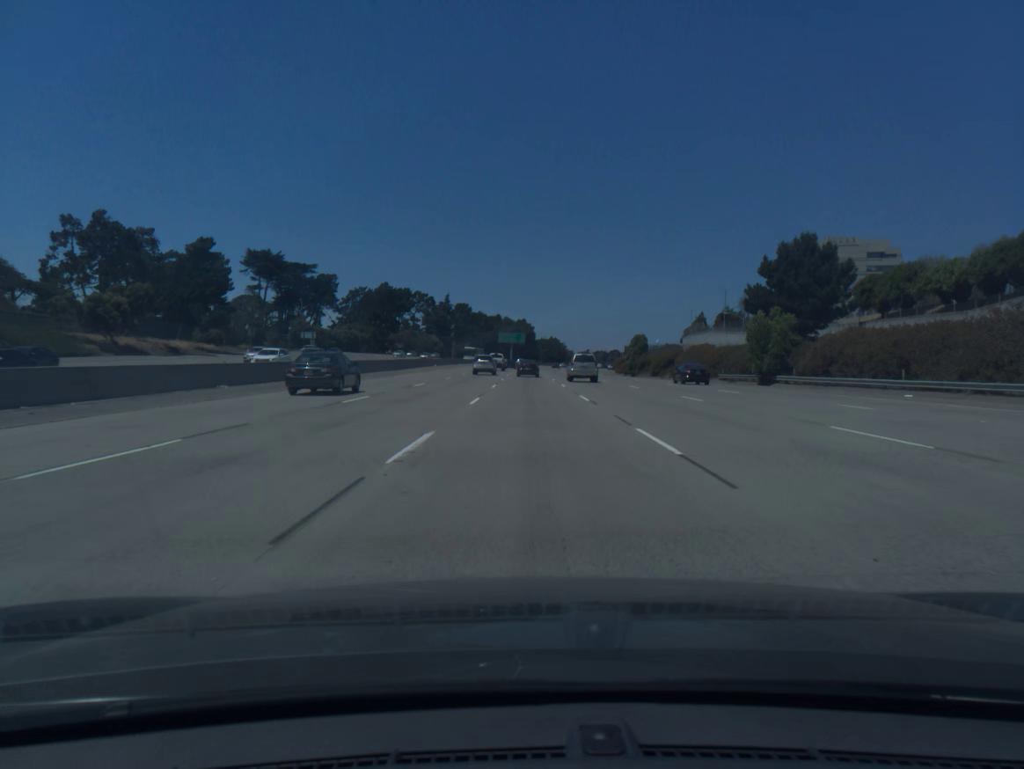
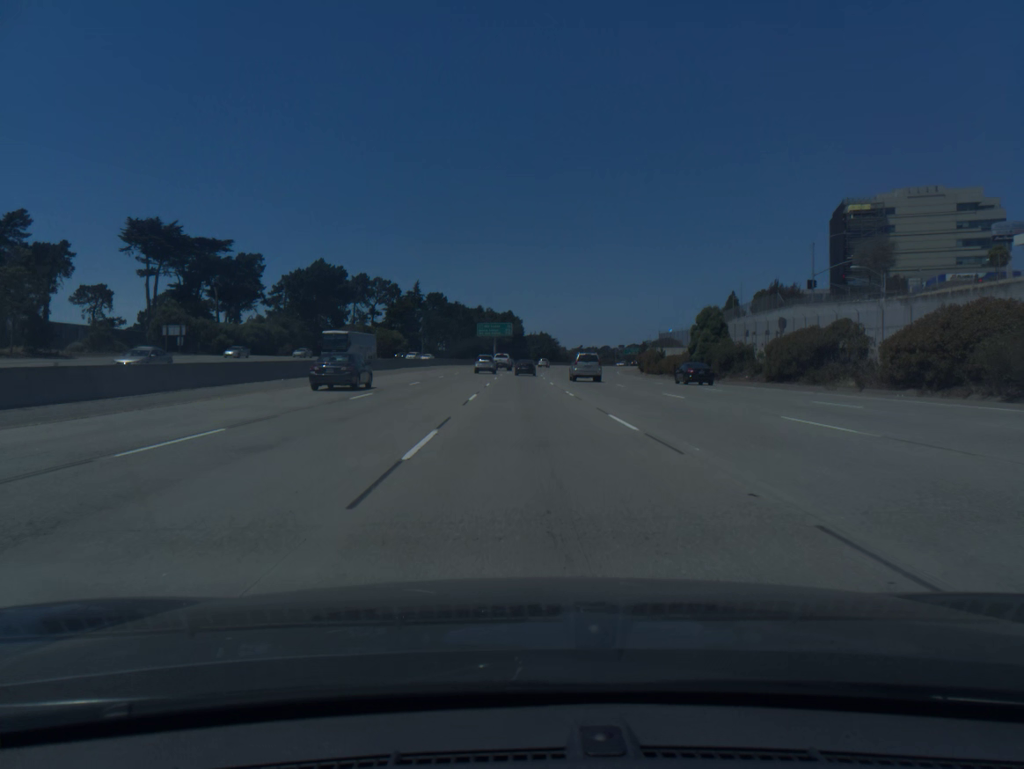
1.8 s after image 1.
(+0.2, +55.1) m; +1°
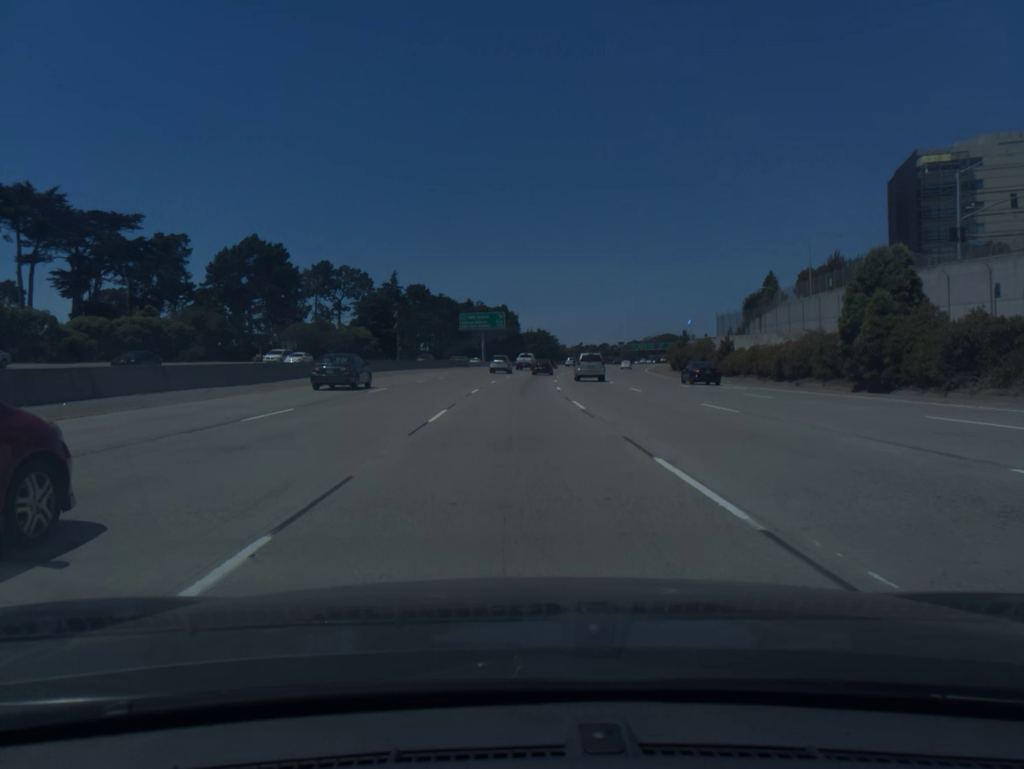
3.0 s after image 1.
(+0.1, +36.7) m; 0°
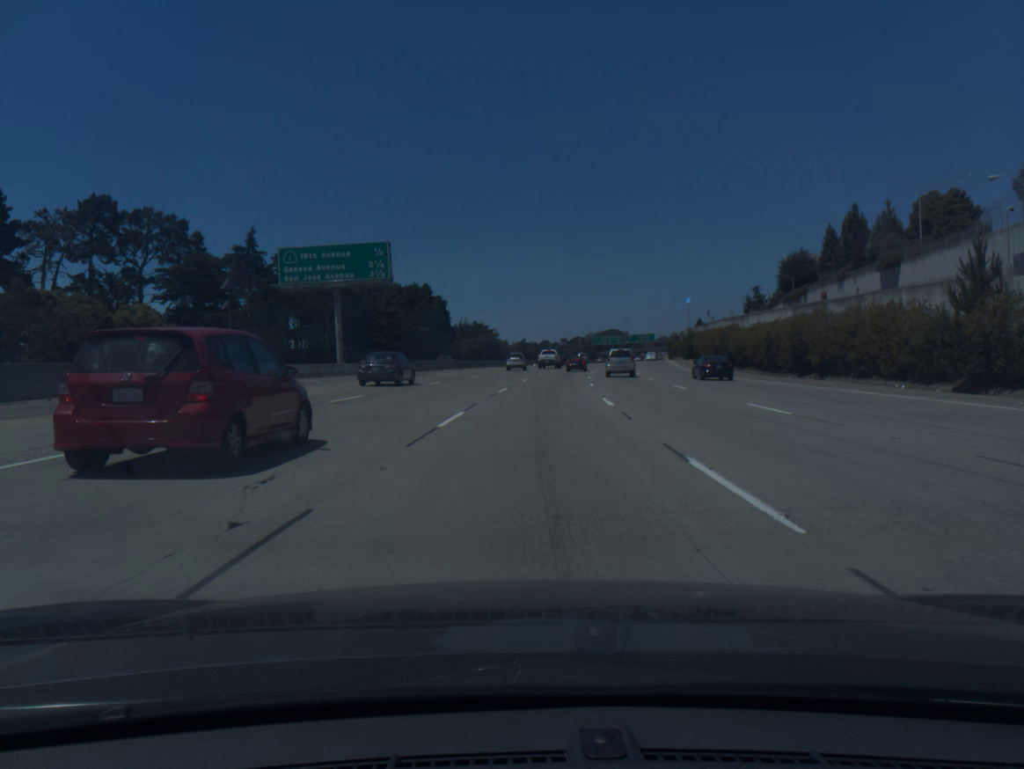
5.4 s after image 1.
(+1.6, +73.2) m; +4°
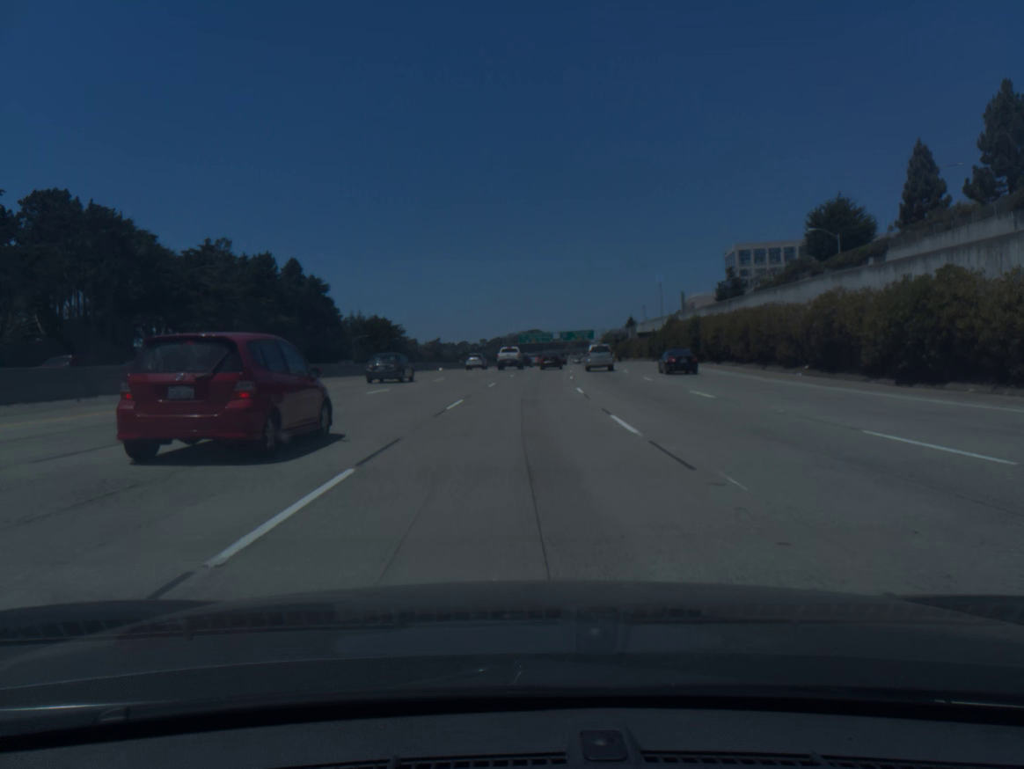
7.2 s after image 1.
(+2.7, +51.9) m; +6°
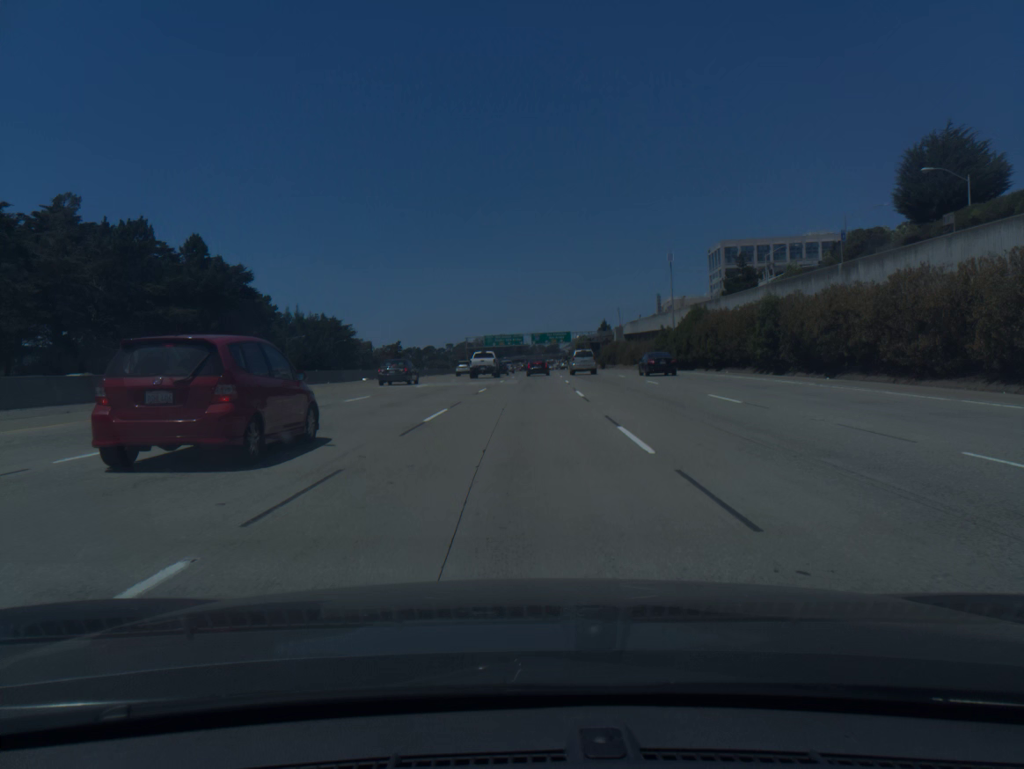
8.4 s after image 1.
(+0.7, +32.0) m; +2°
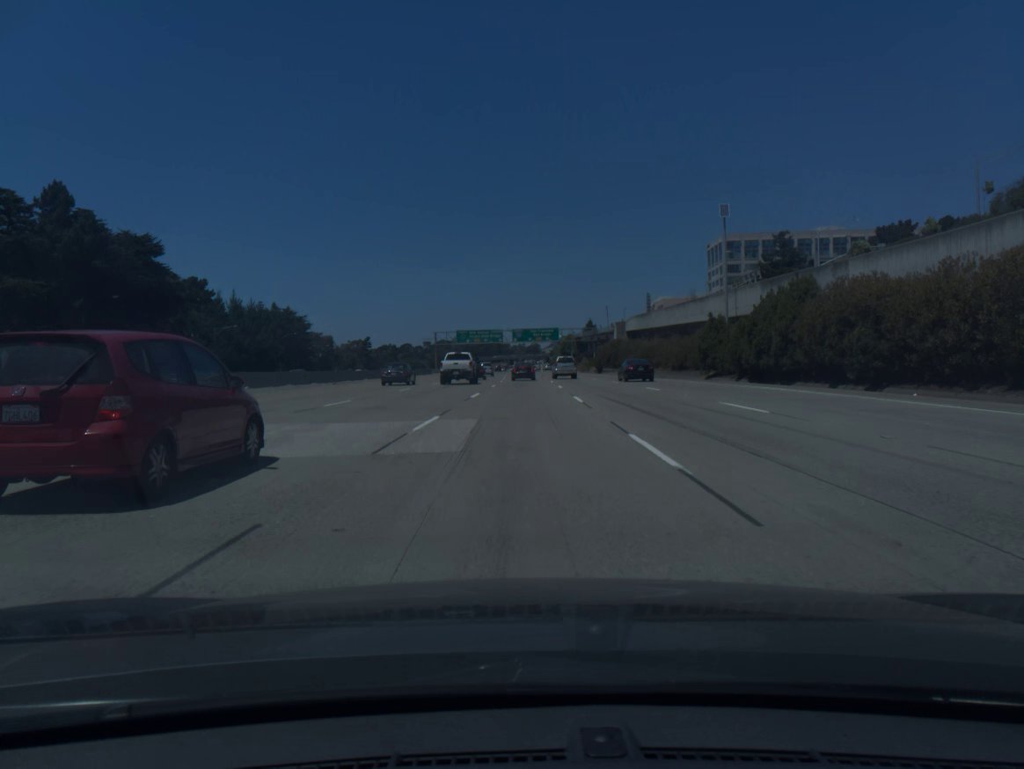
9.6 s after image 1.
(+0.4, +30.4) m; +1°
